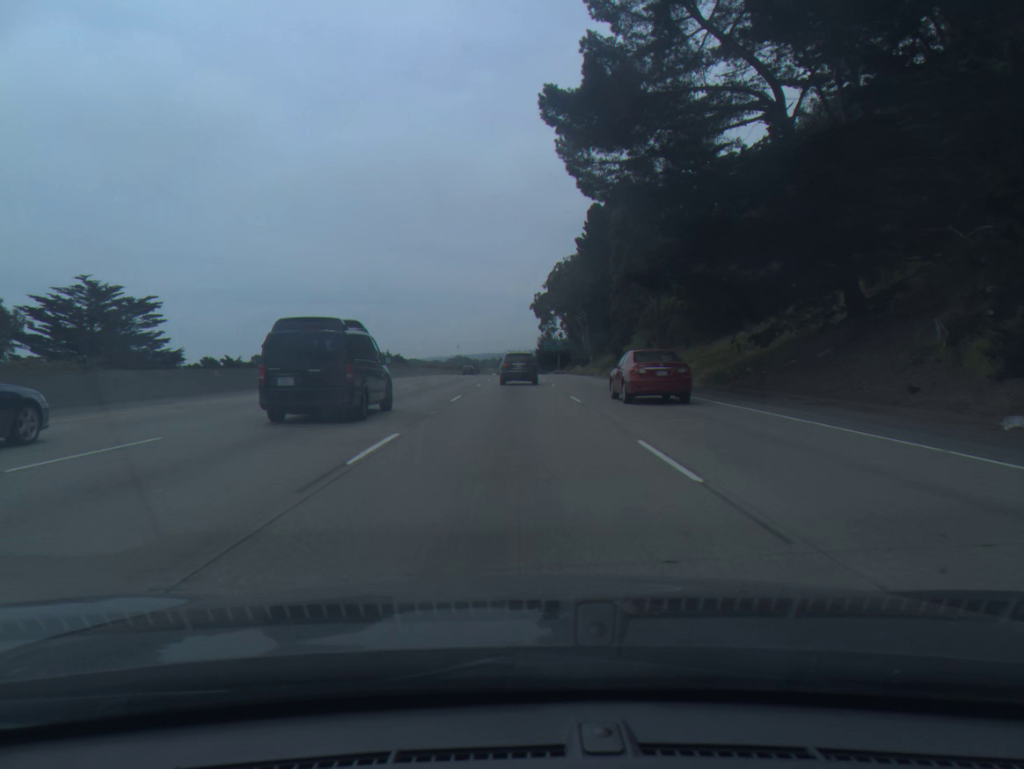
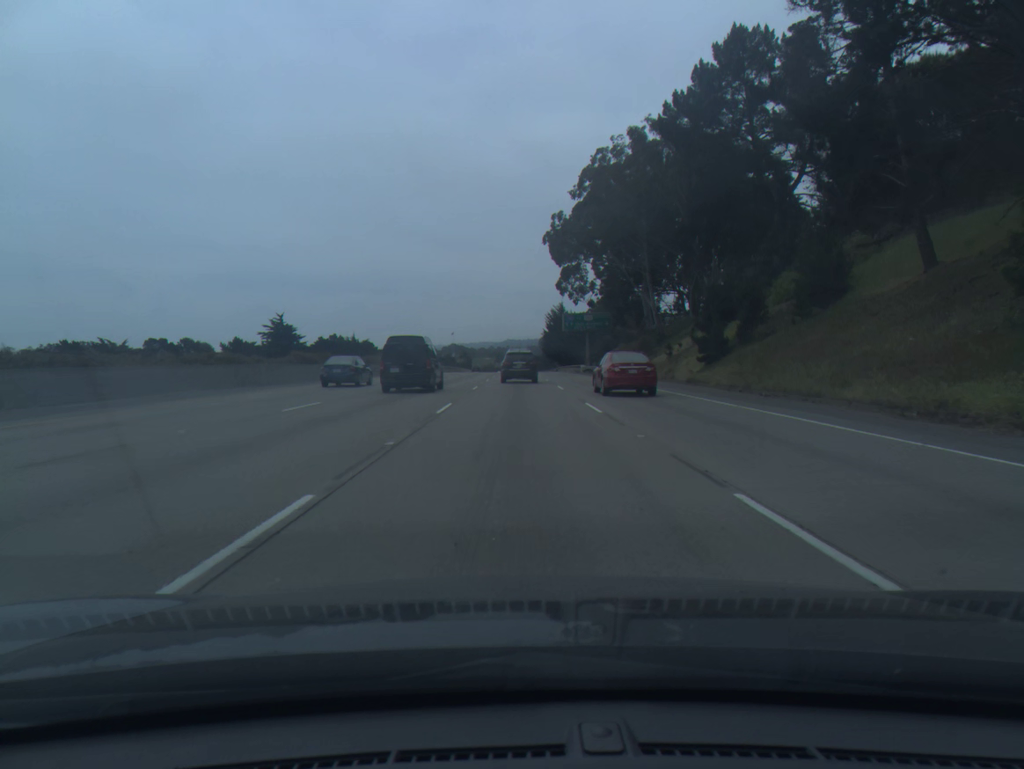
(-0.3, +77.8) m; 0°
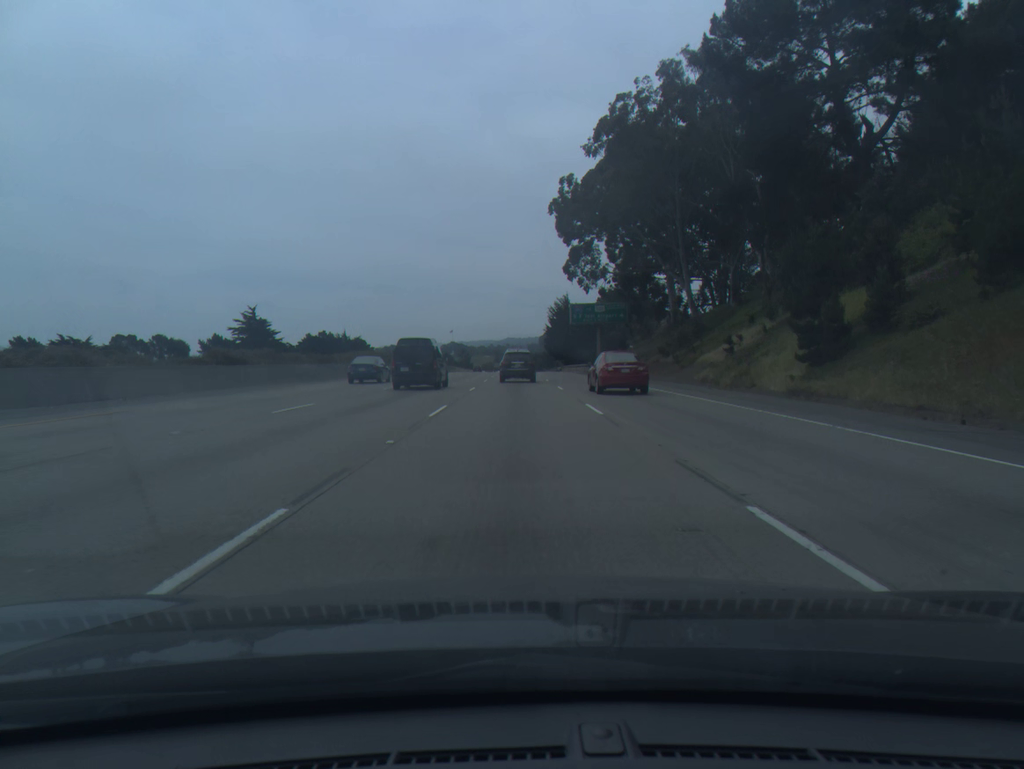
(0.0, +15.2) m; 0°
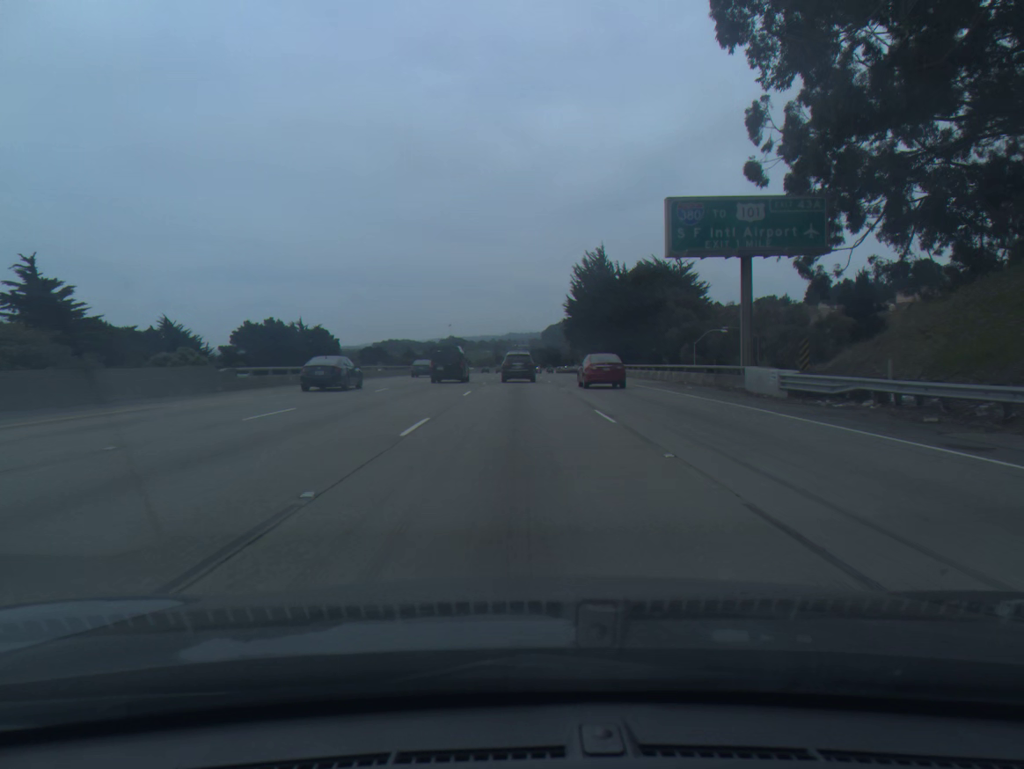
(-0.2, +60.7) m; 0°
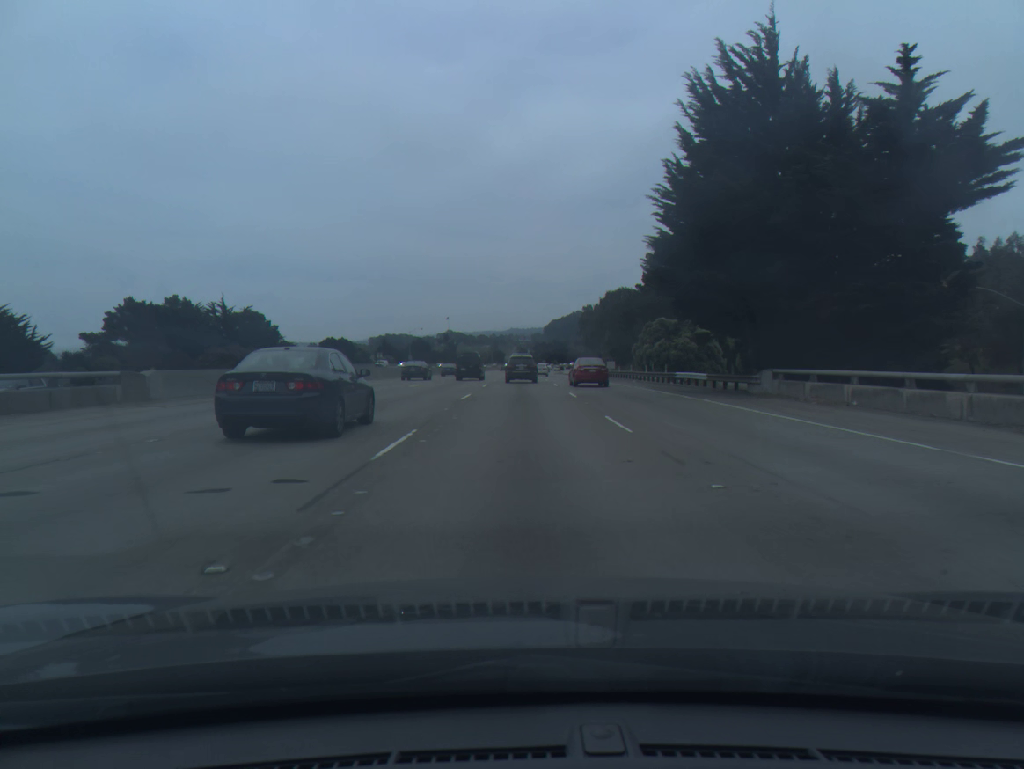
(-0.2, +60.5) m; 0°
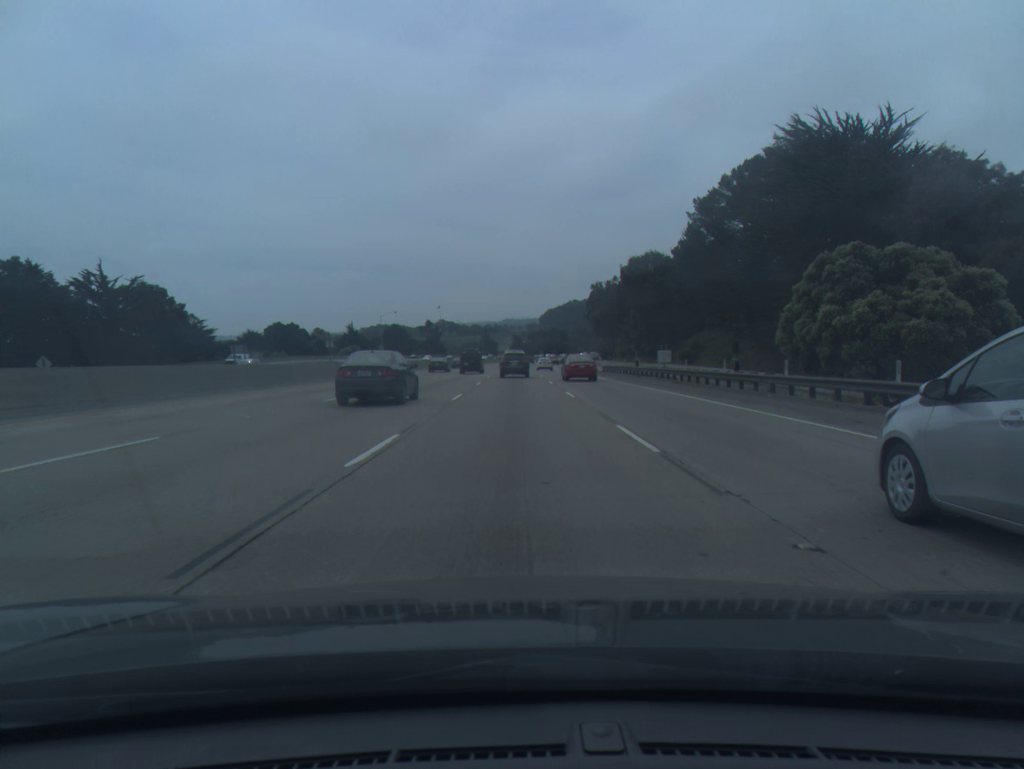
(+0.2, +45.6) m; 0°
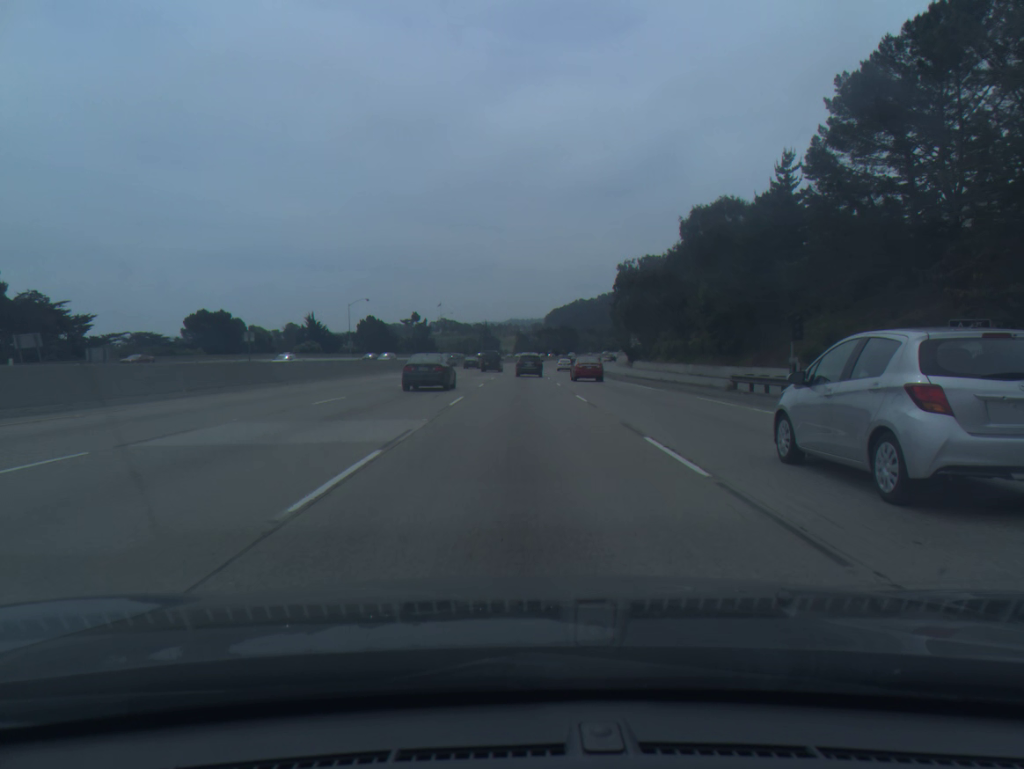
(-0.3, +46.1) m; 0°
